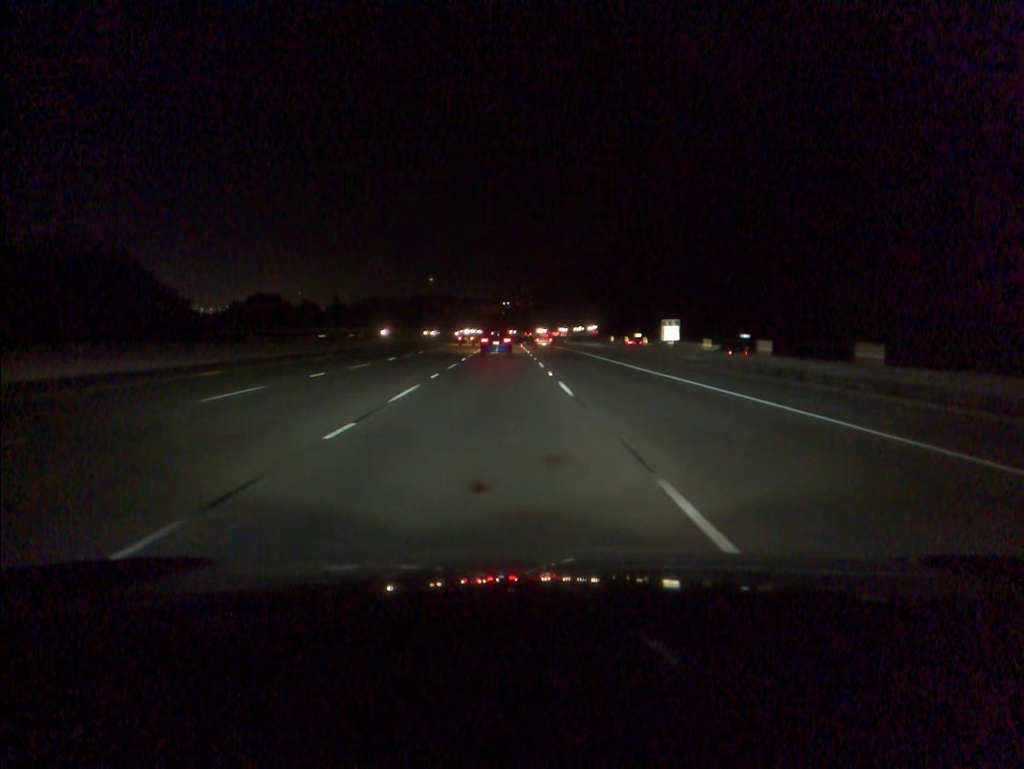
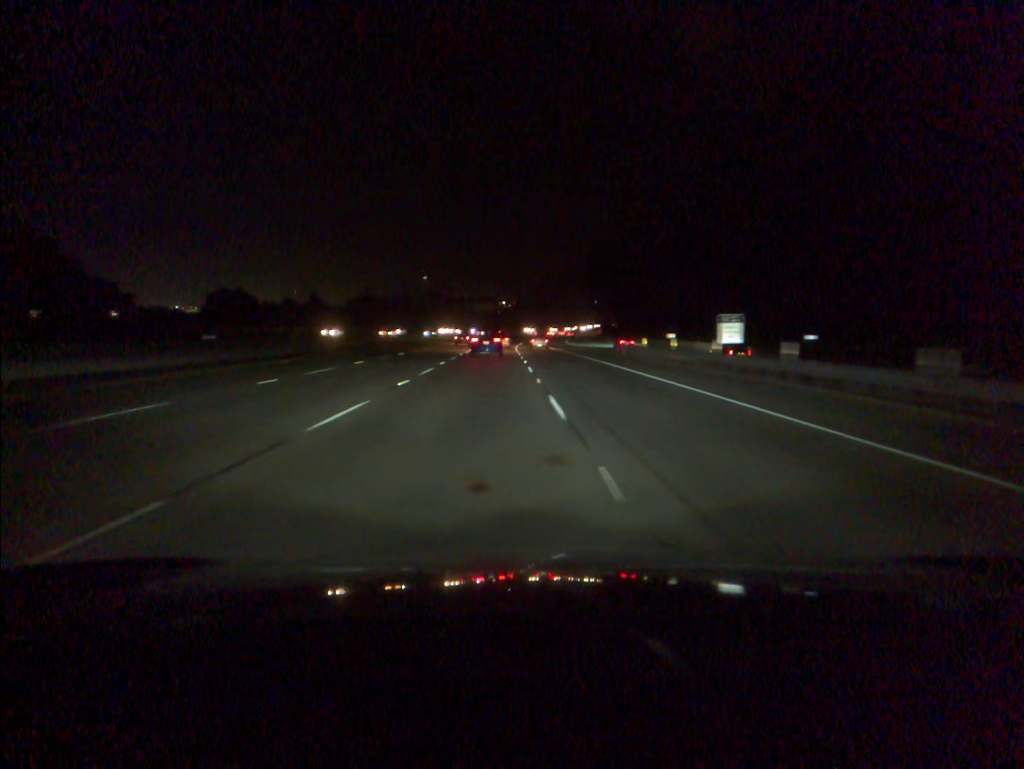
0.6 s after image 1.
(+0.1, +19.0) m; 0°
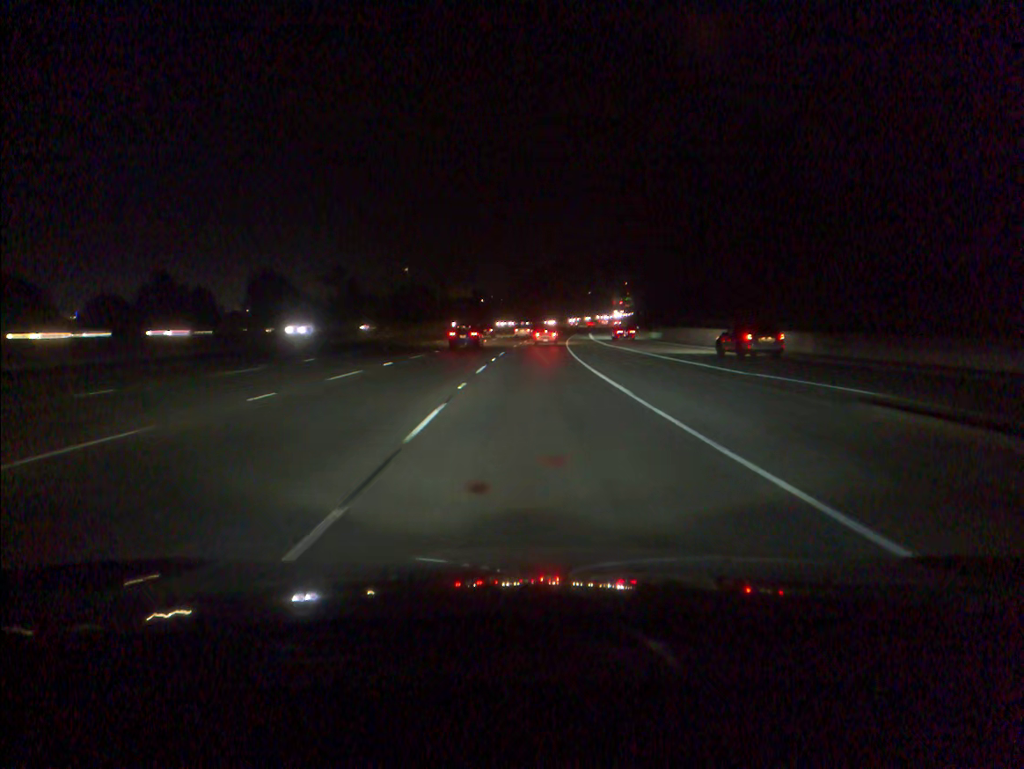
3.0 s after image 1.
(+0.6, +75.8) m; +1°
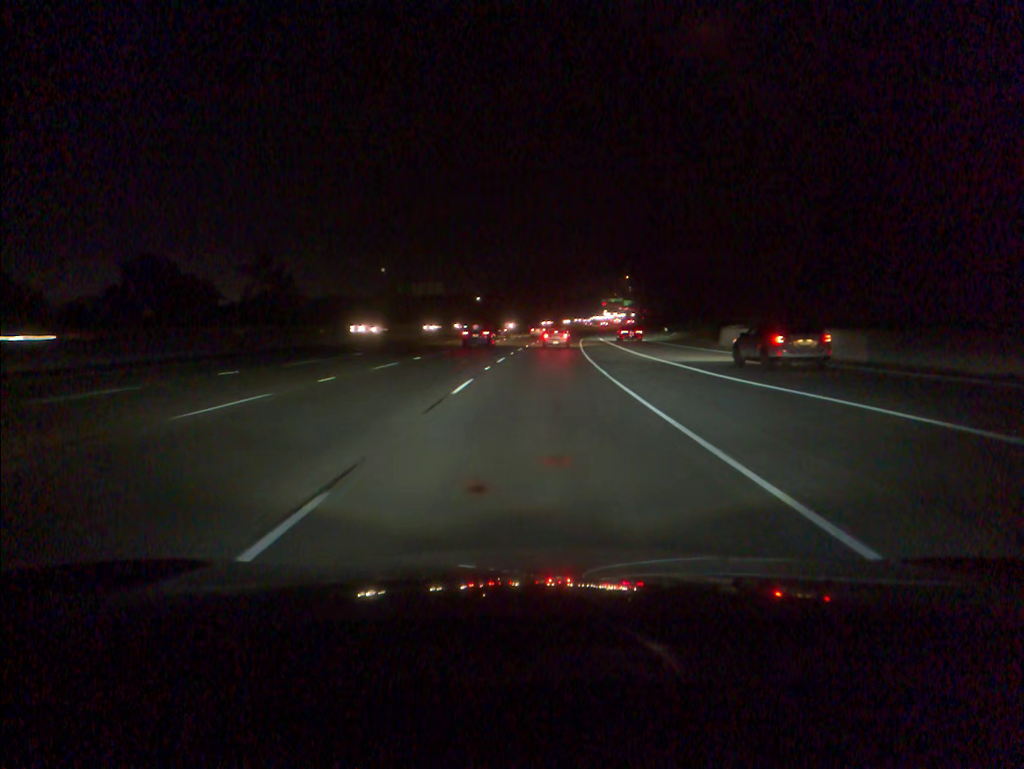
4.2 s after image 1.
(+0.3, +37.3) m; +1°
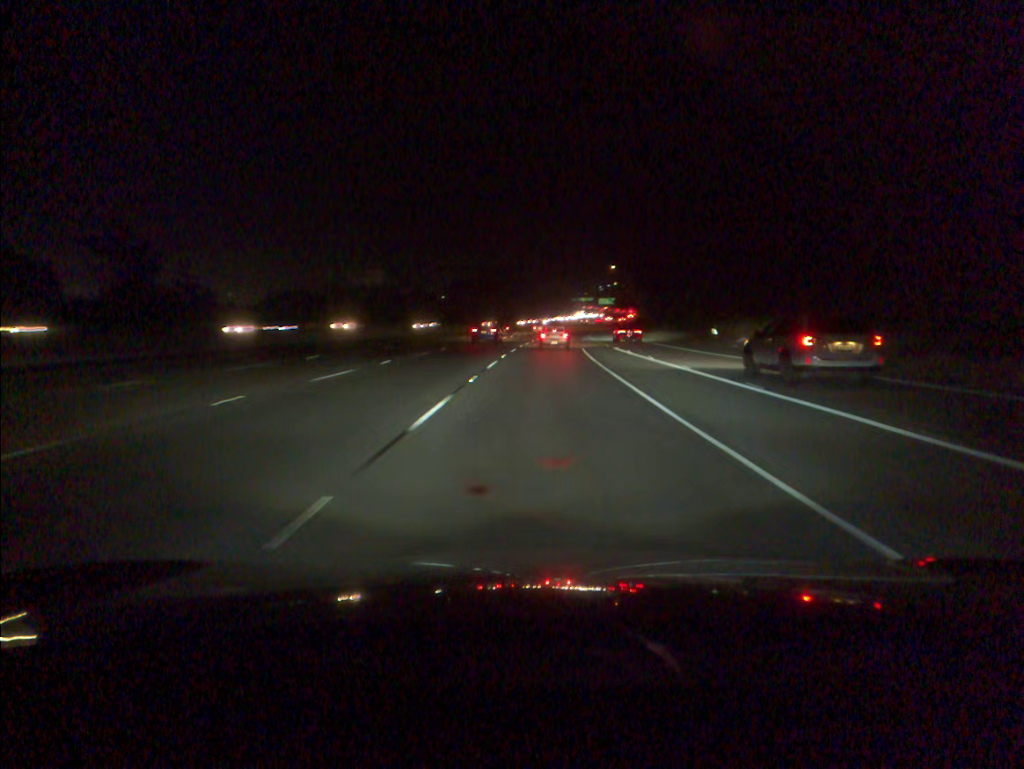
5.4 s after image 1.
(+0.6, +35.2) m; +2°
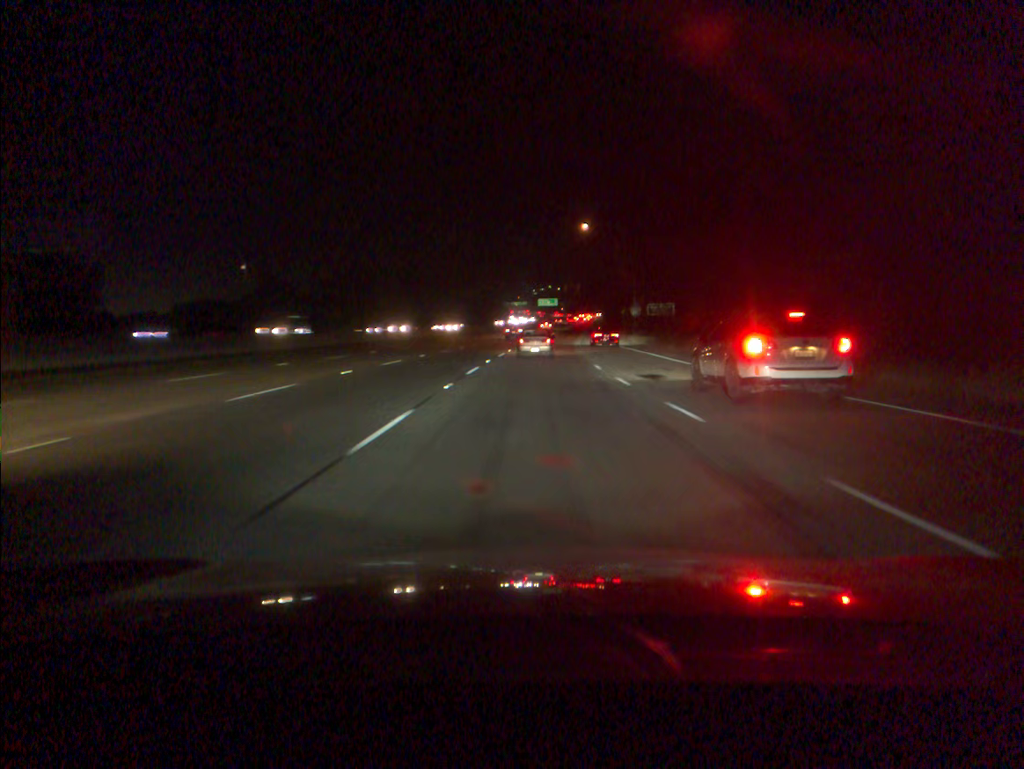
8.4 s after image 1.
(+3.4, +74.6) m; +5°
